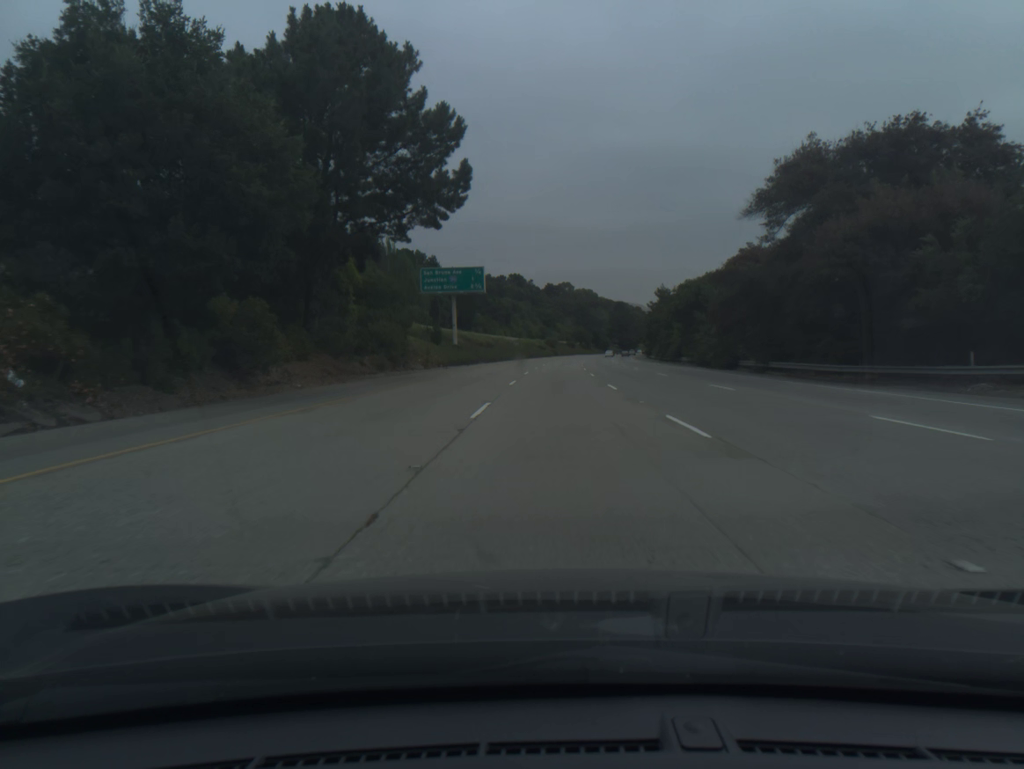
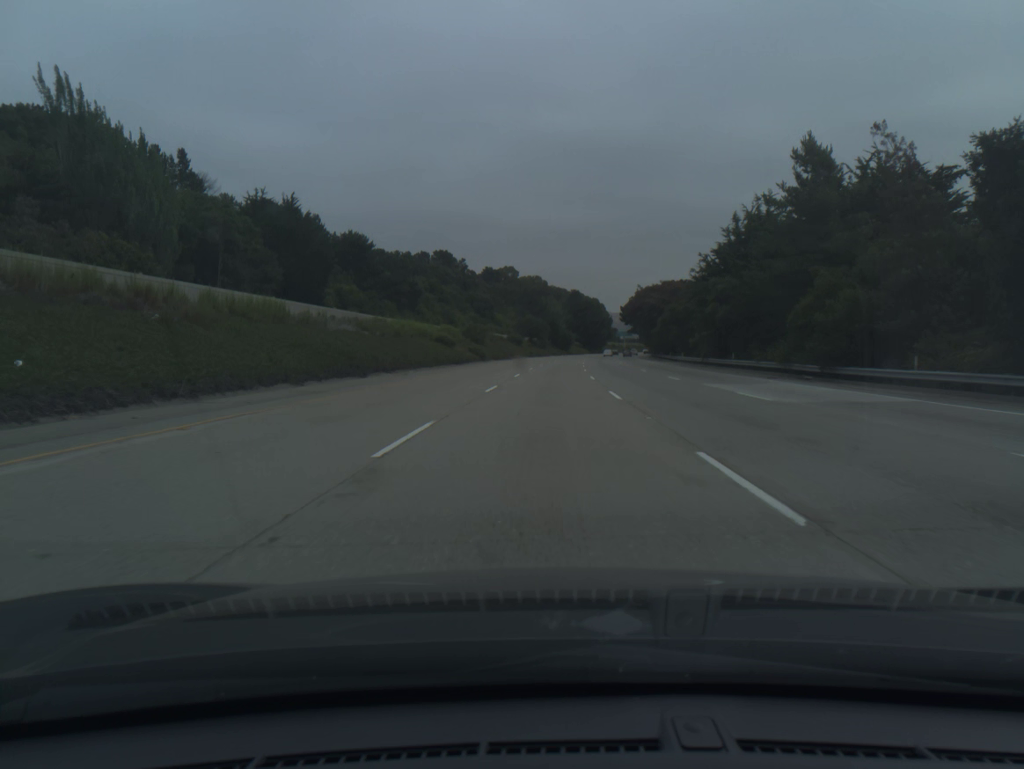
(+3.6, +107.7) m; +4°
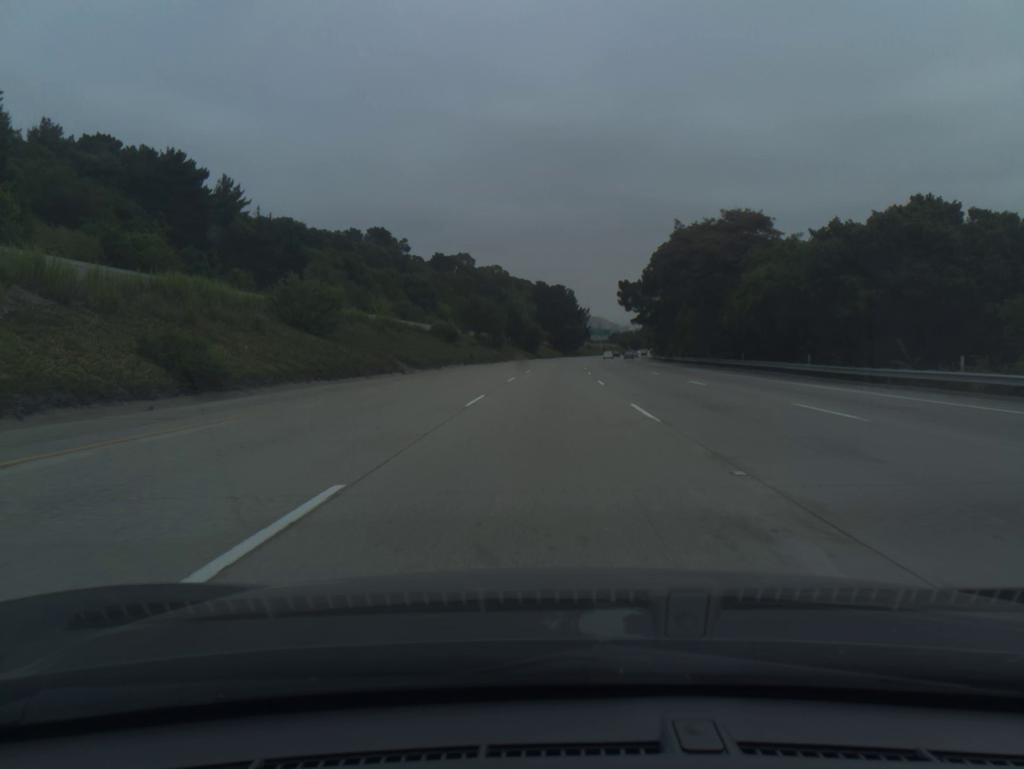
(+1.4, +64.4) m; +3°
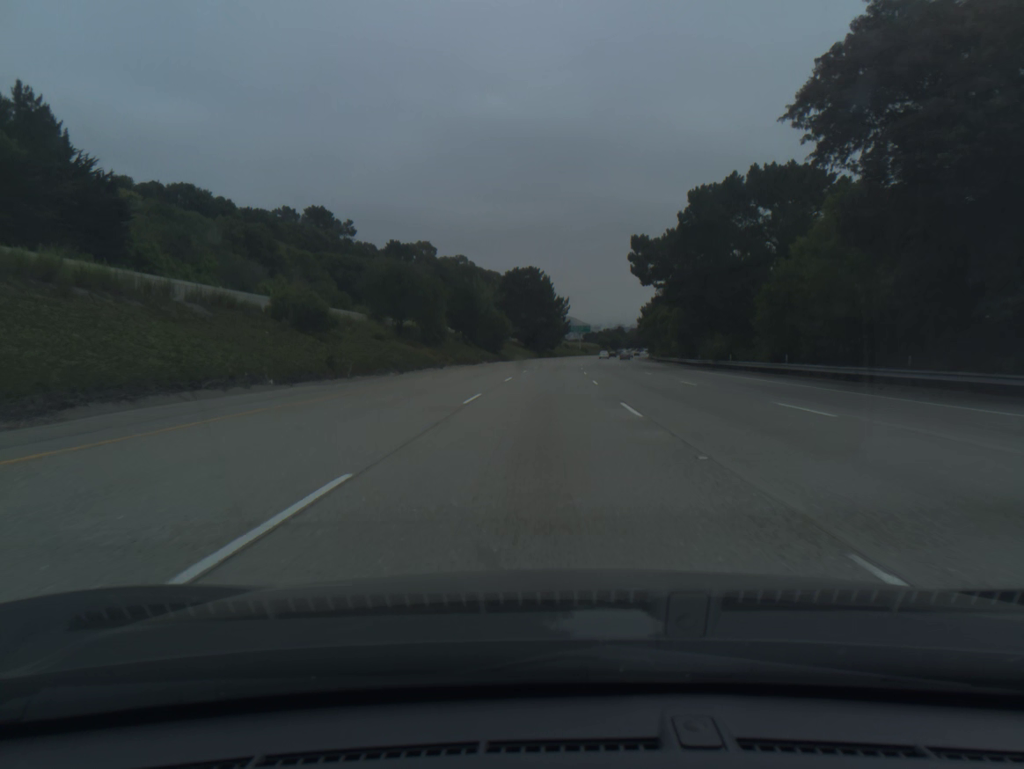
(+0.8, +42.9) m; +2°
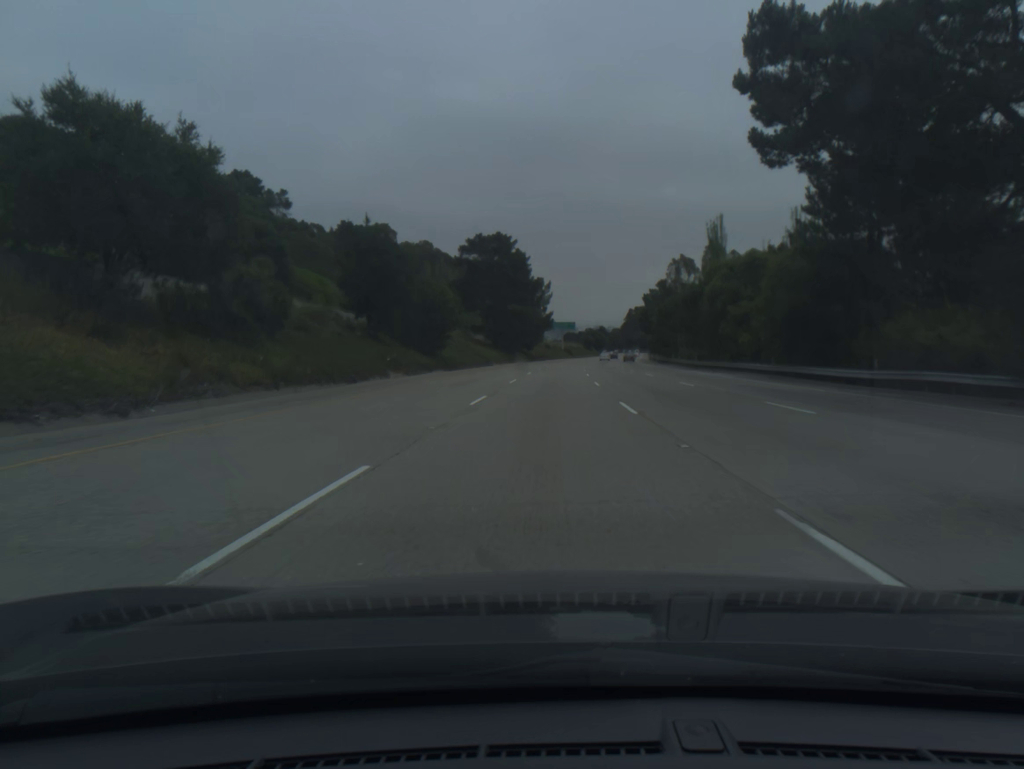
(+0.7, +42.9) m; +2°
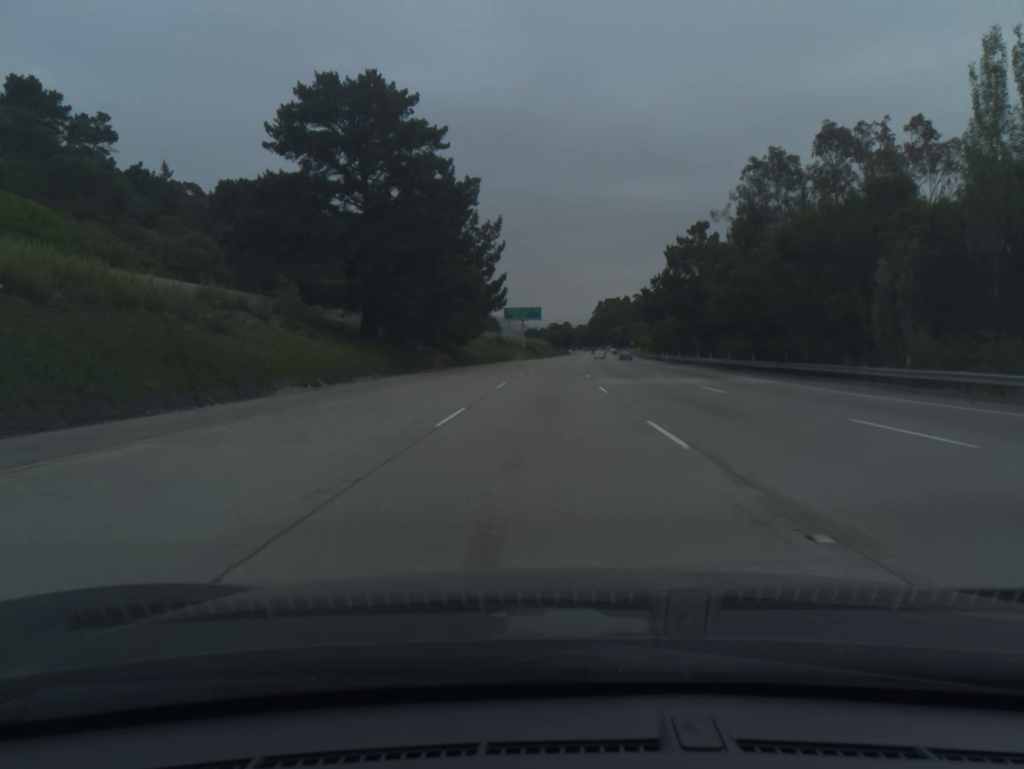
(+1.5, +64.3) m; +3°
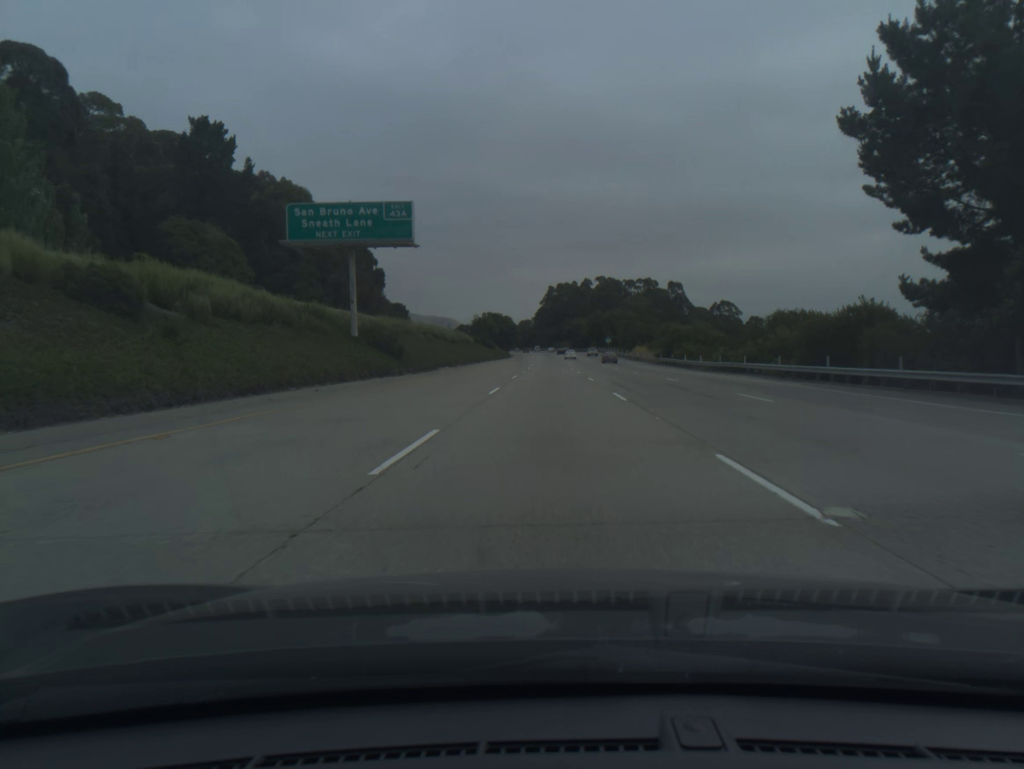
(+4.1, +107.0) m; +4°
